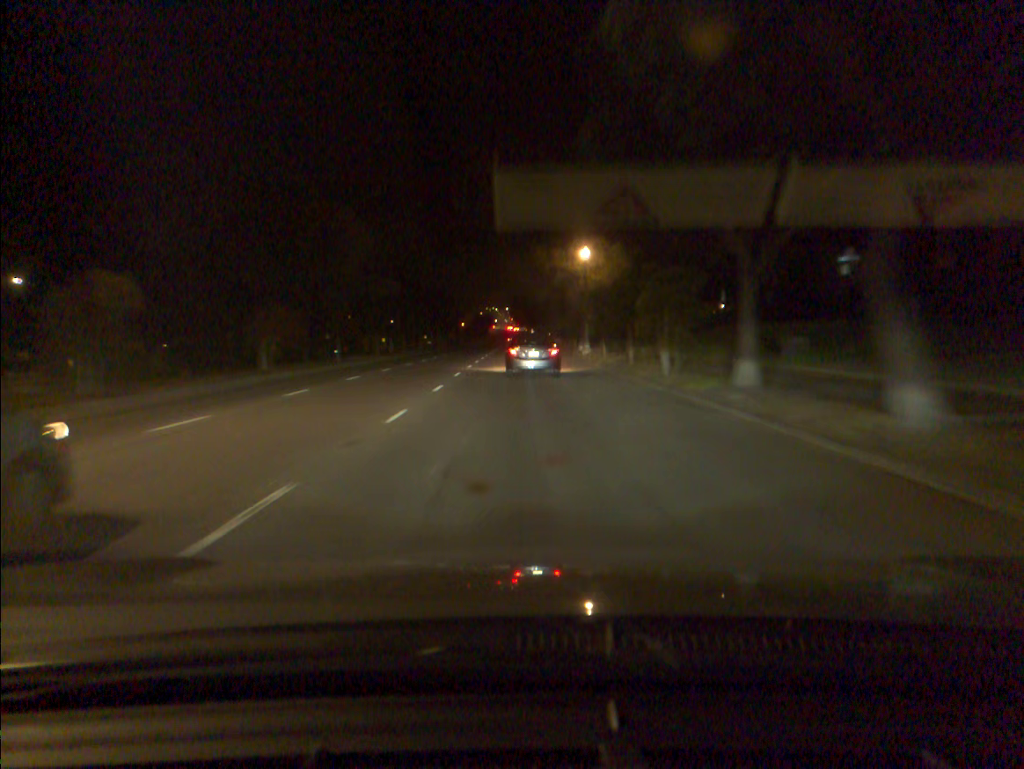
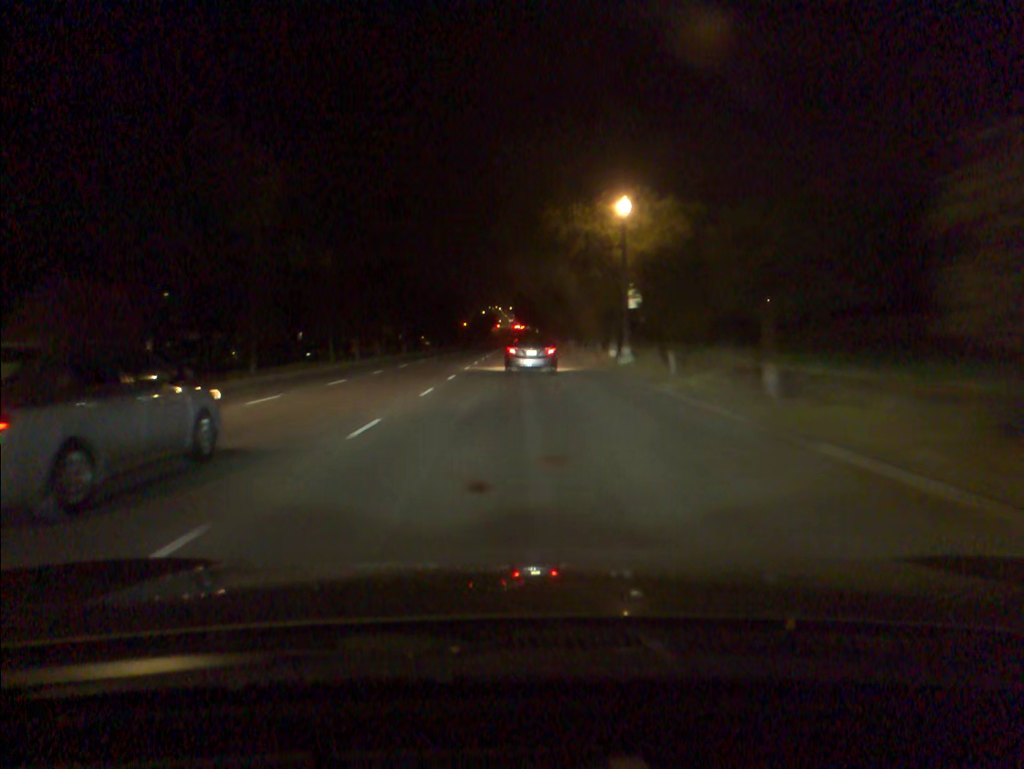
(0.0, +16.8) m; 0°
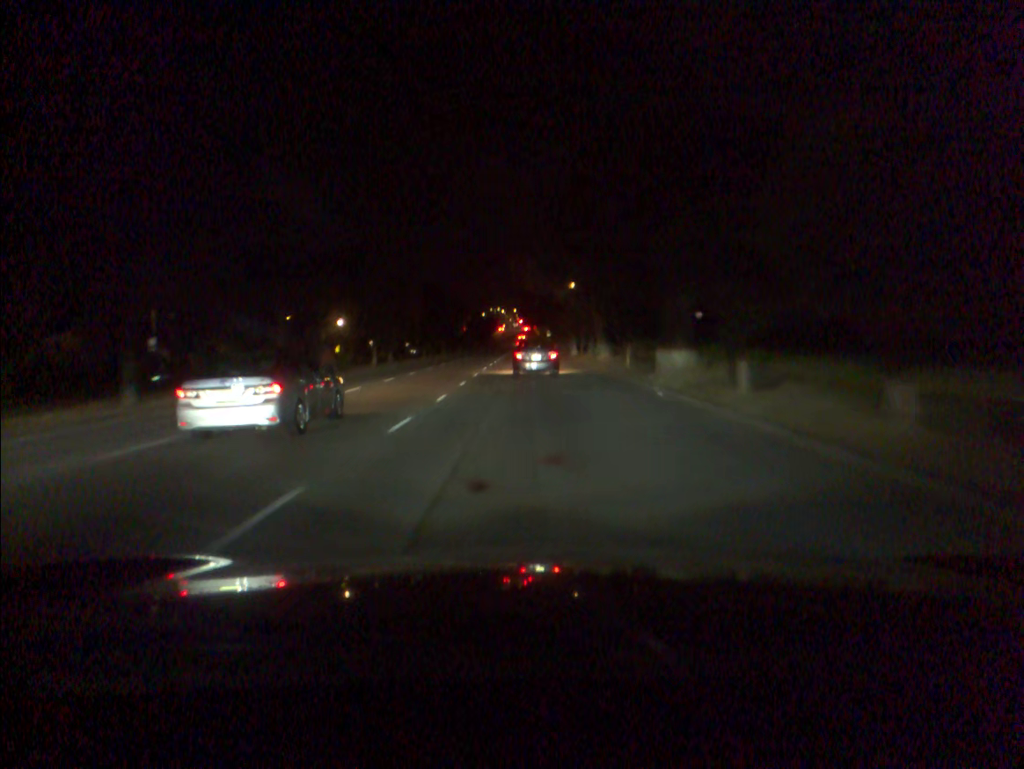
(-0.4, +42.6) m; 0°
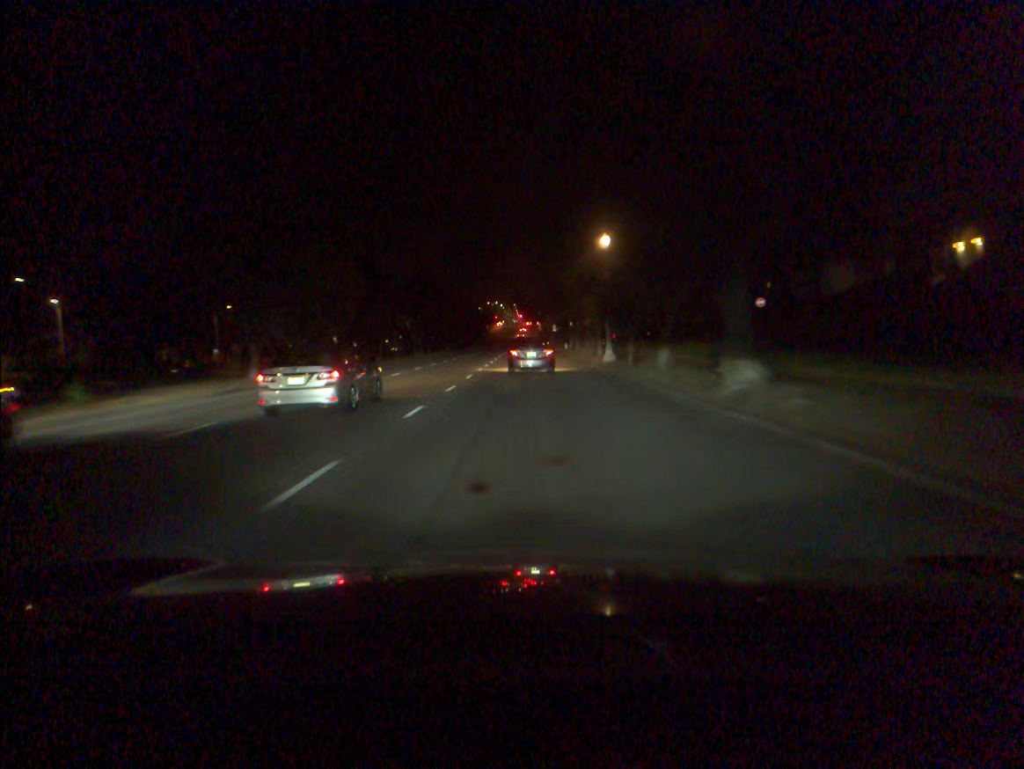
(-0.1, +26.8) m; 0°
